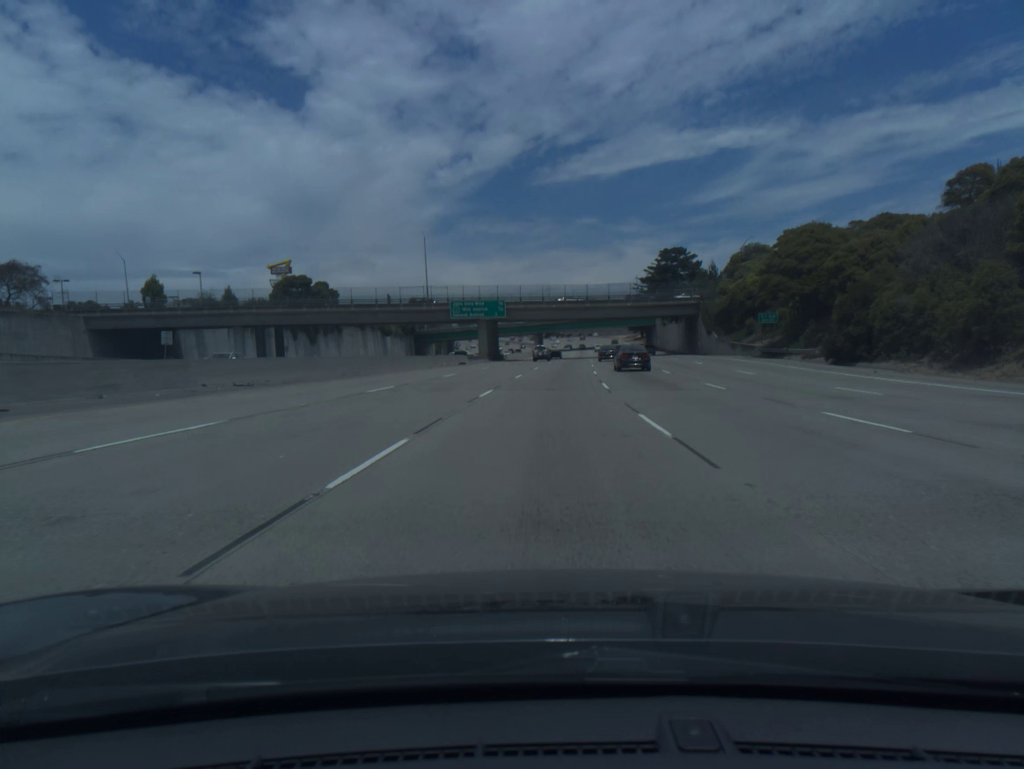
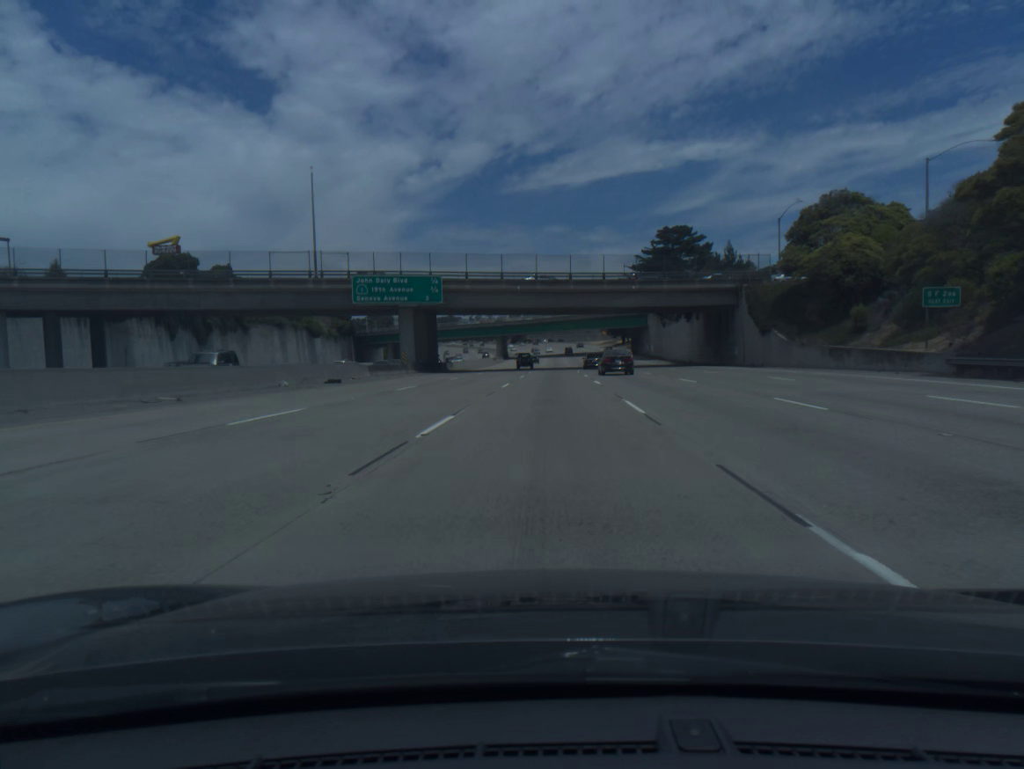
(+0.9, +38.5) m; +2°
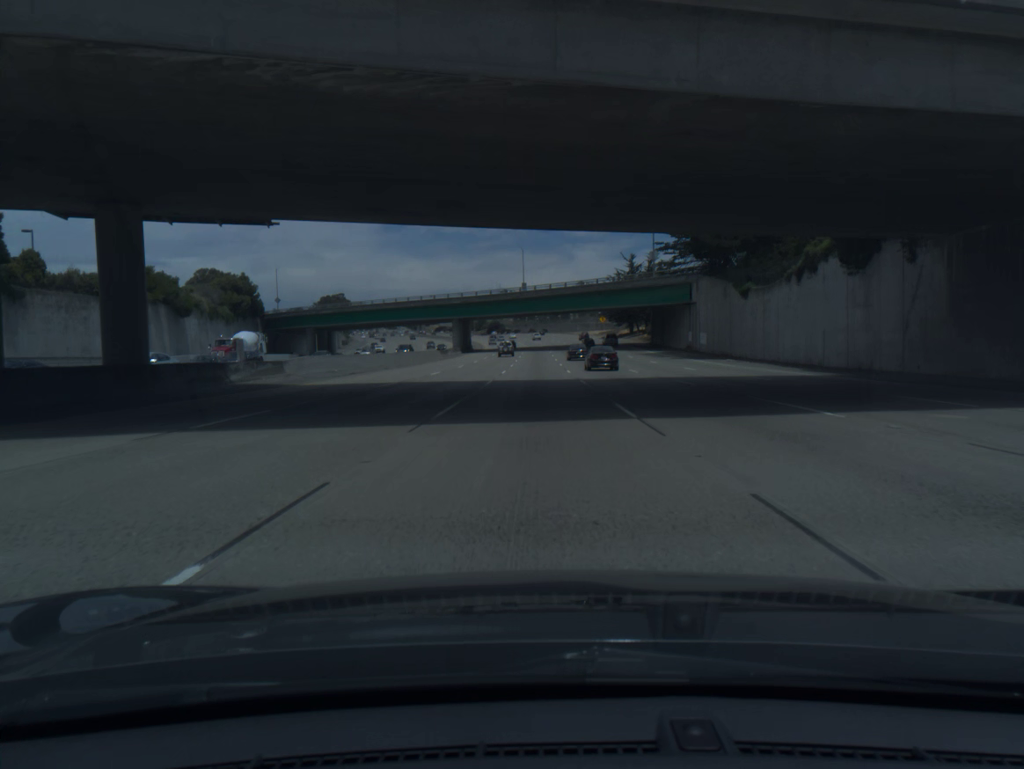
(+1.0, +57.5) m; +1°
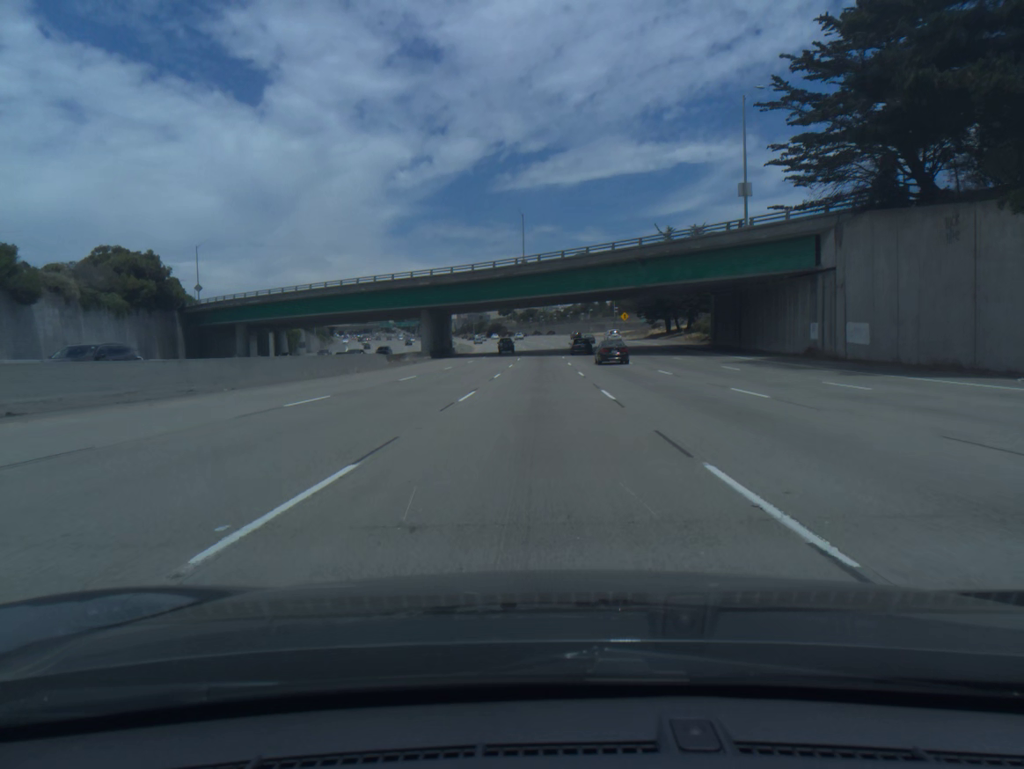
(-0.1, +38.4) m; 0°
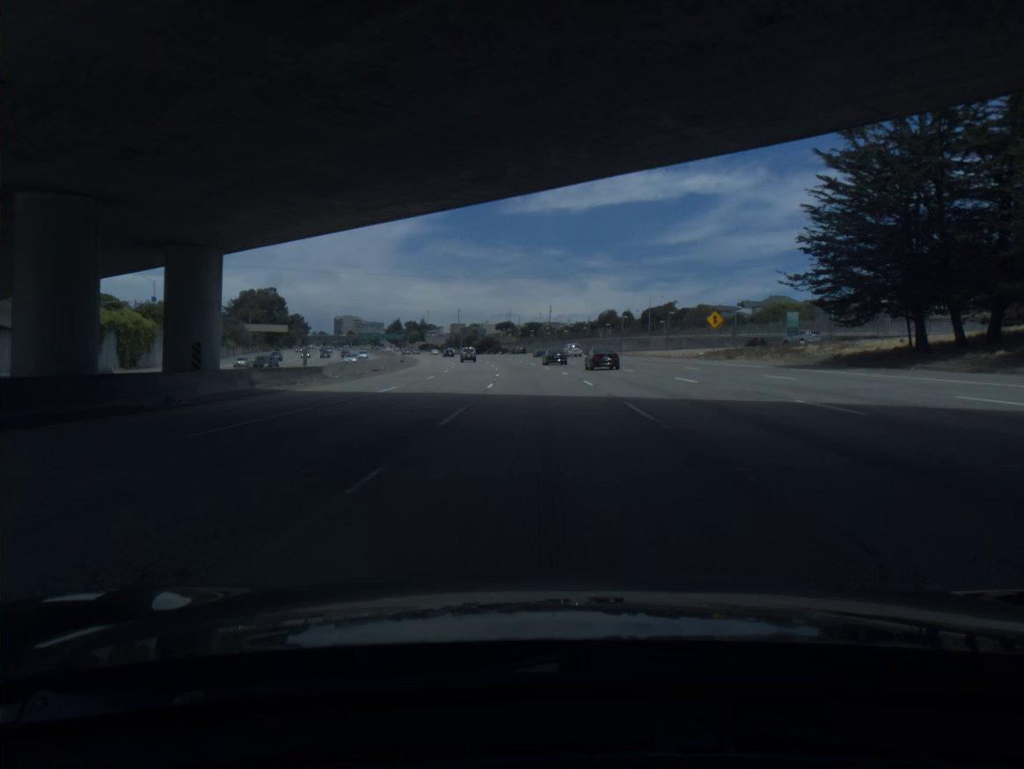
(-0.1, +76.6) m; 0°
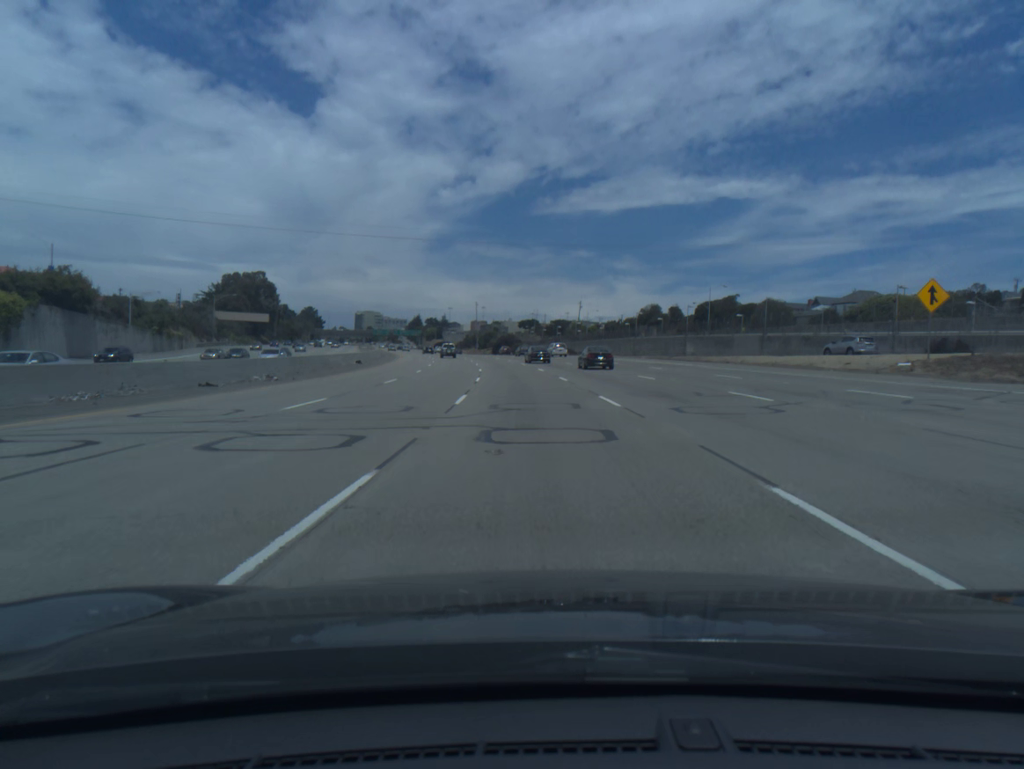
(-0.6, +38.1) m; -2°
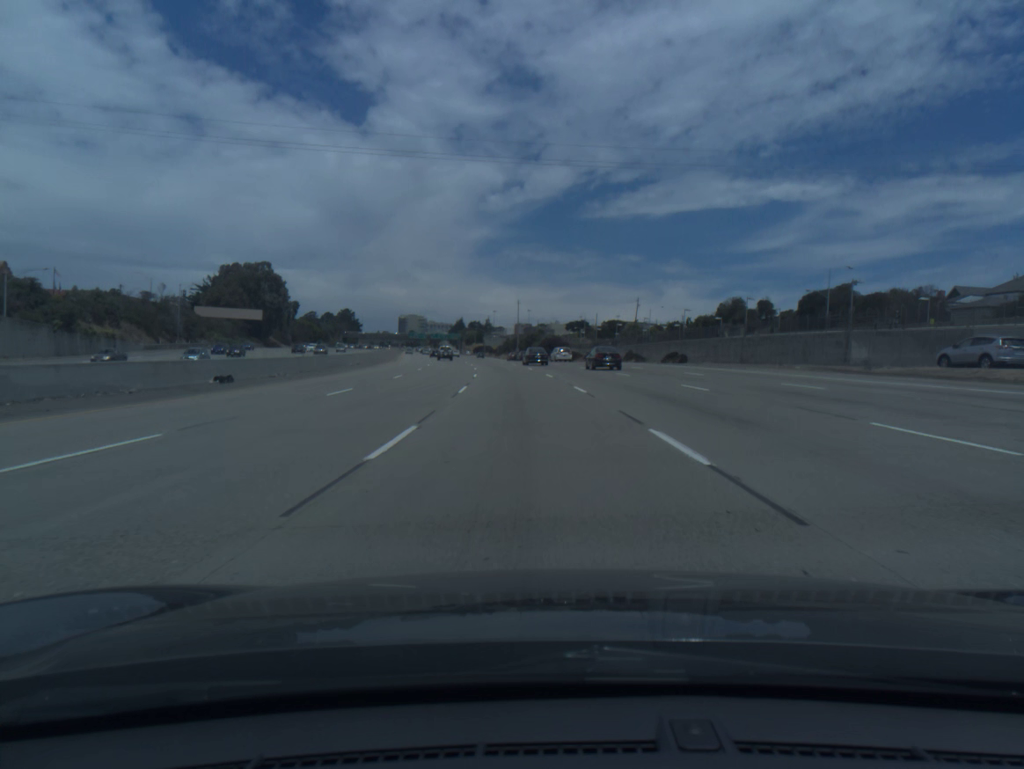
(-1.1, +37.9) m; -3°
